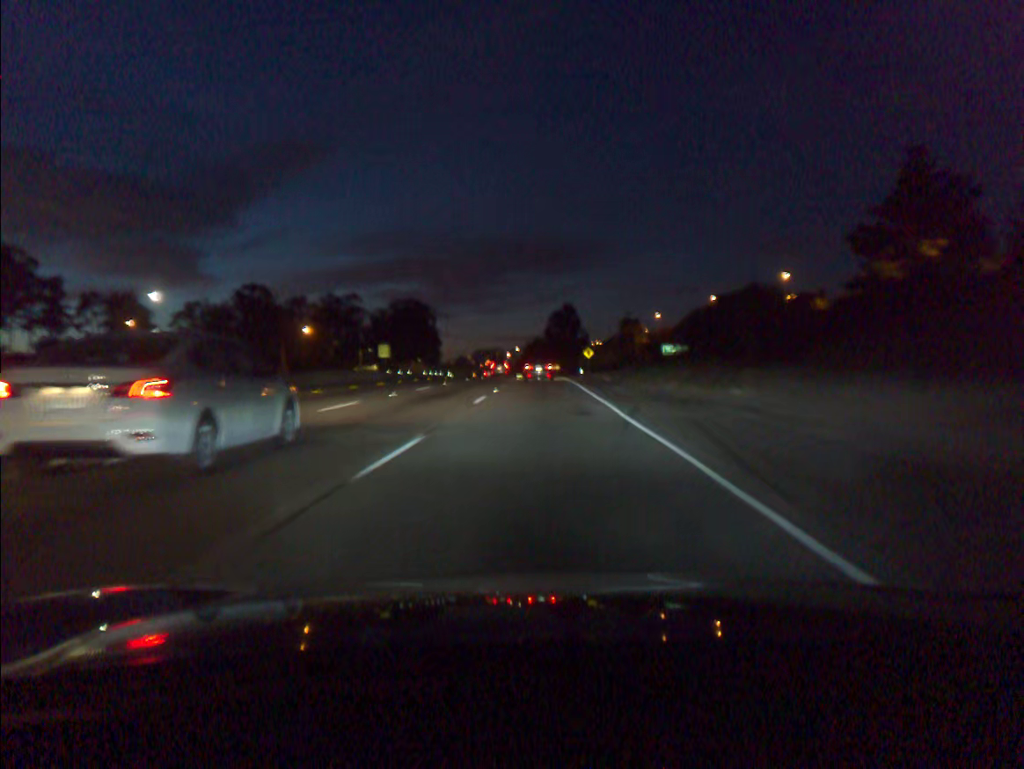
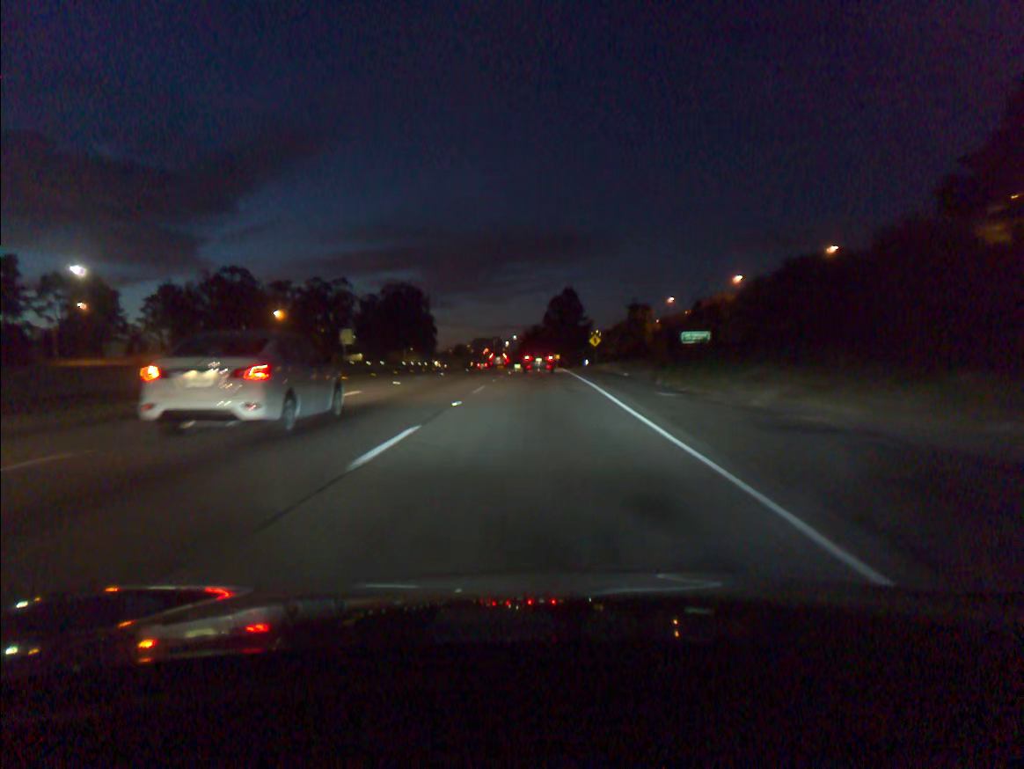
(0.0, +14.4) m; 0°
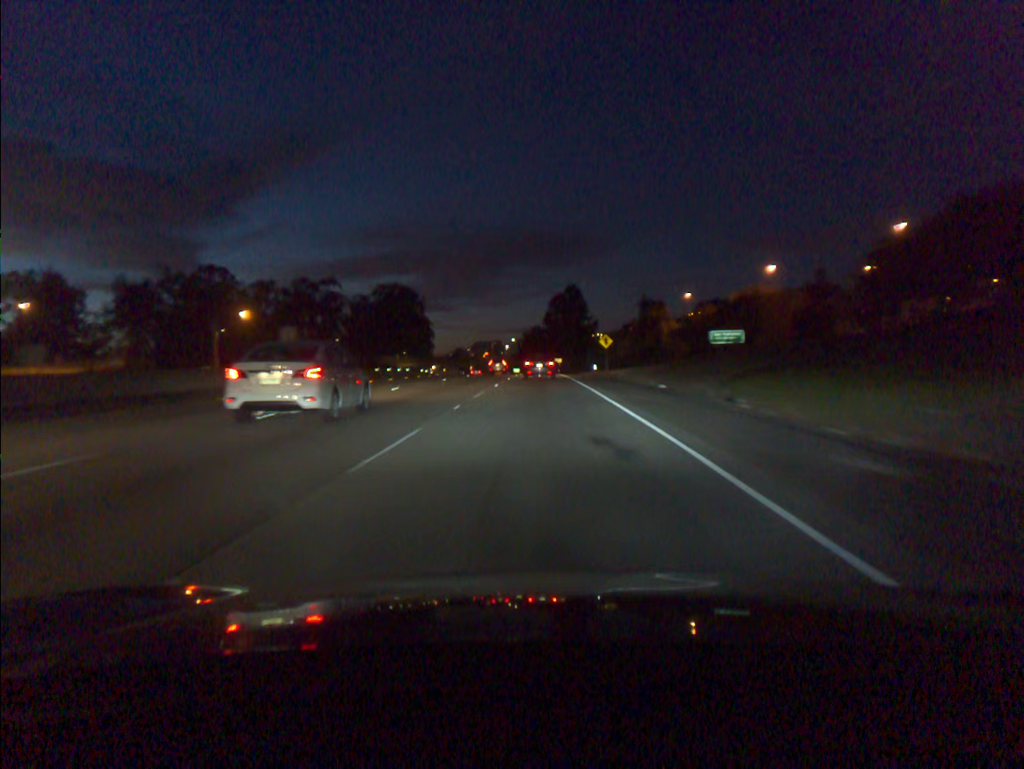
(0.0, +14.3) m; 0°
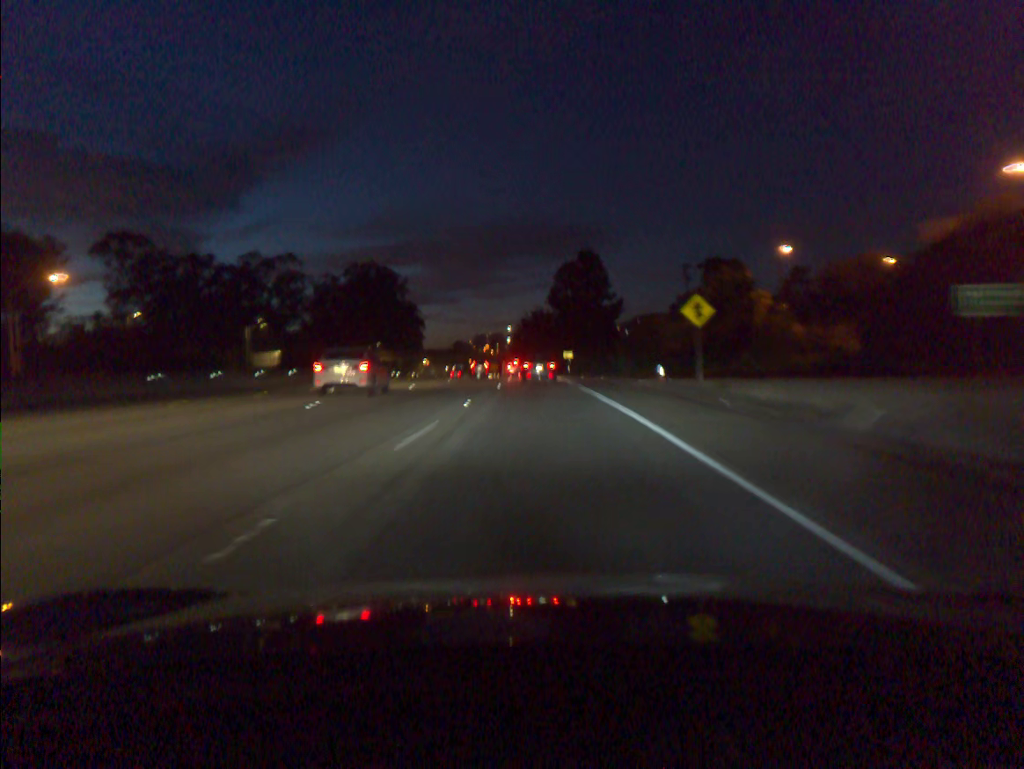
(-0.1, +41.7) m; 0°
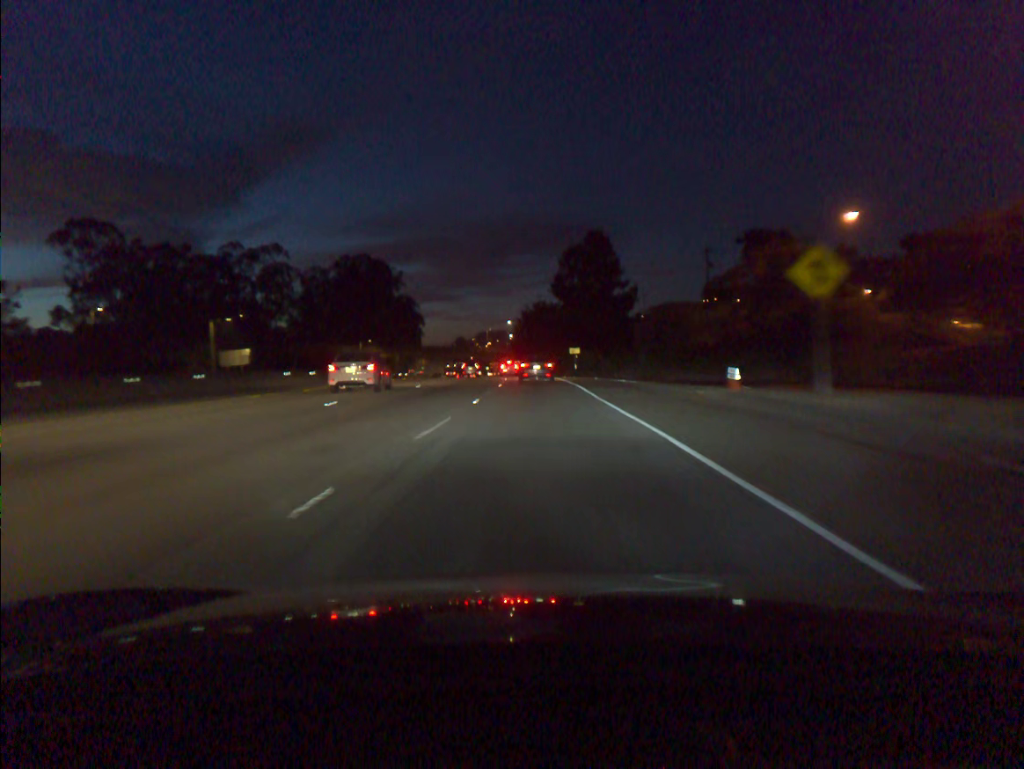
(0.0, +13.4) m; 0°
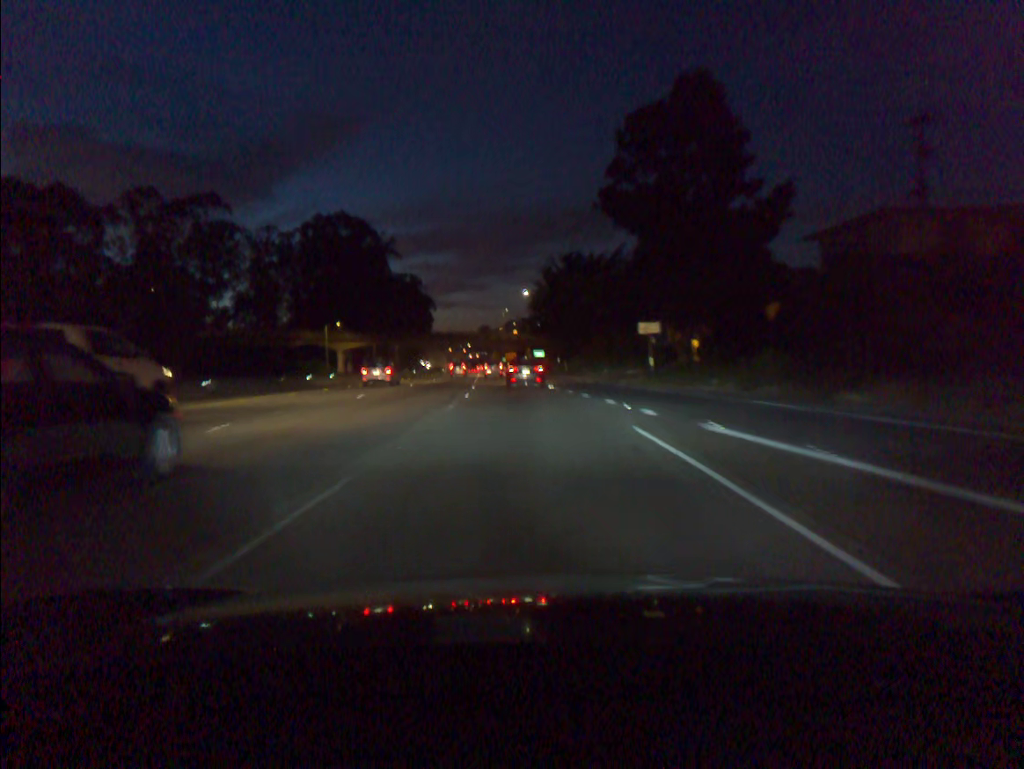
(-0.6, +51.2) m; -2°
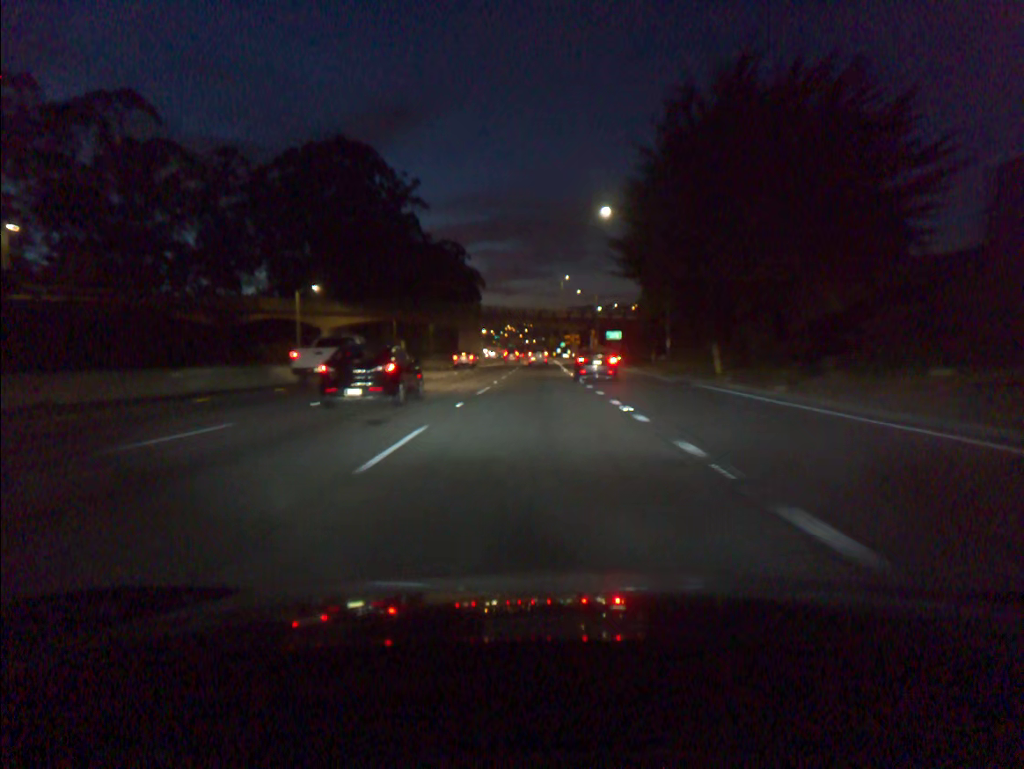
(-2.4, +48.6) m; -4°
